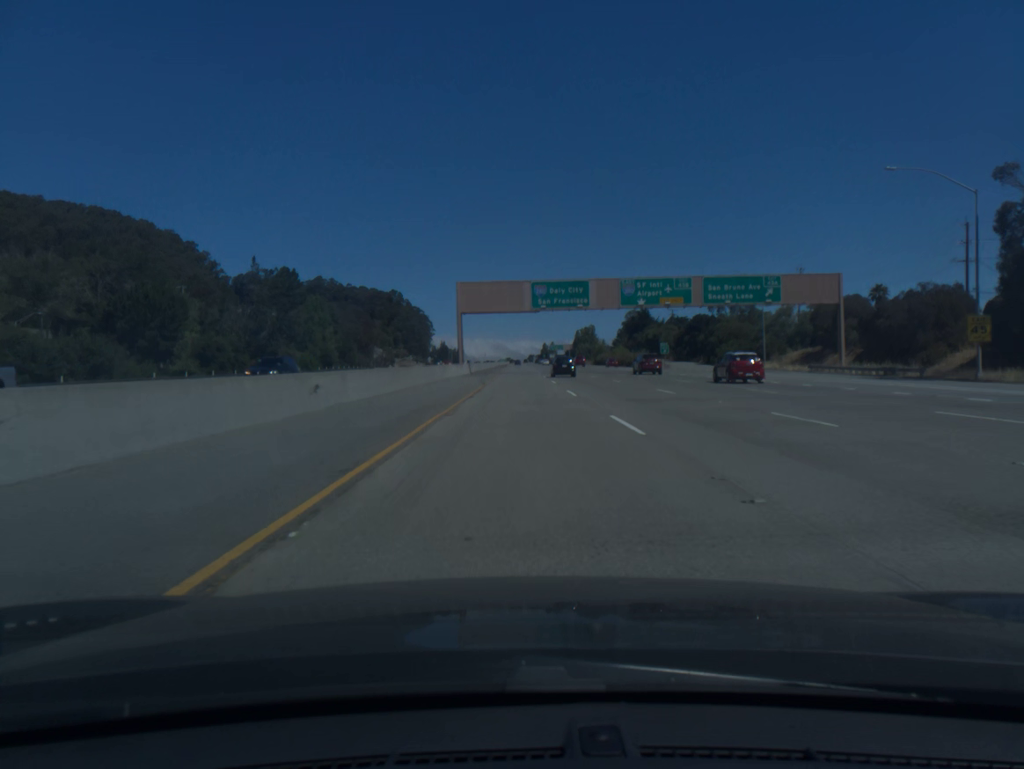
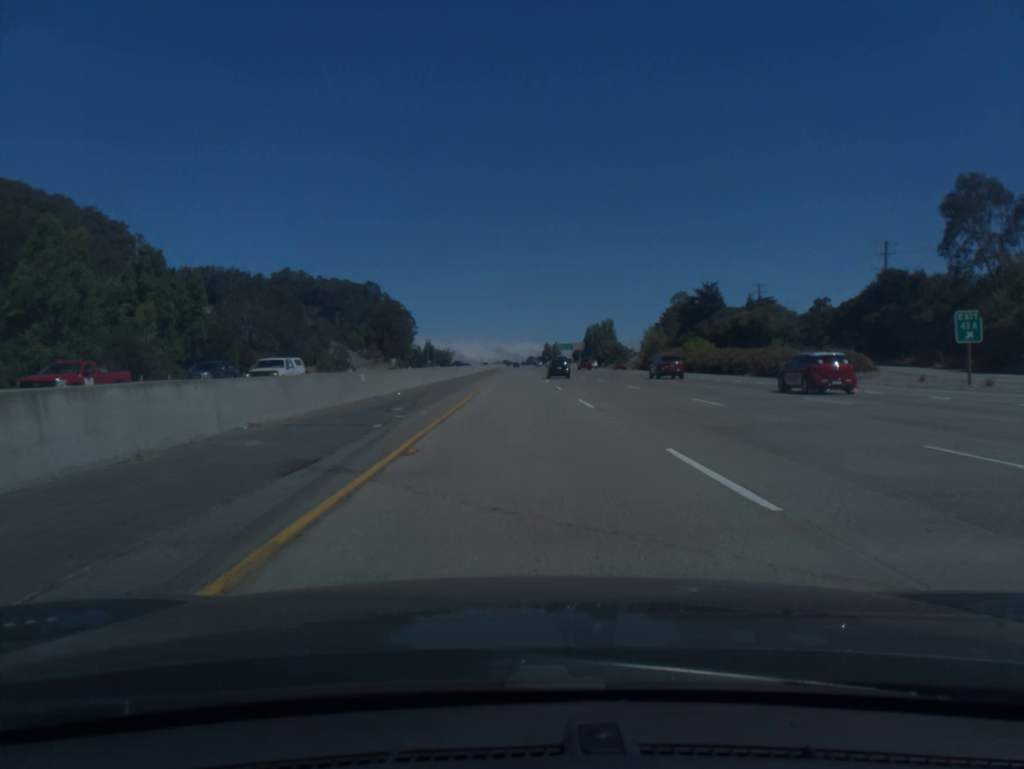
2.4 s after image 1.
(0.0, +79.6) m; 0°
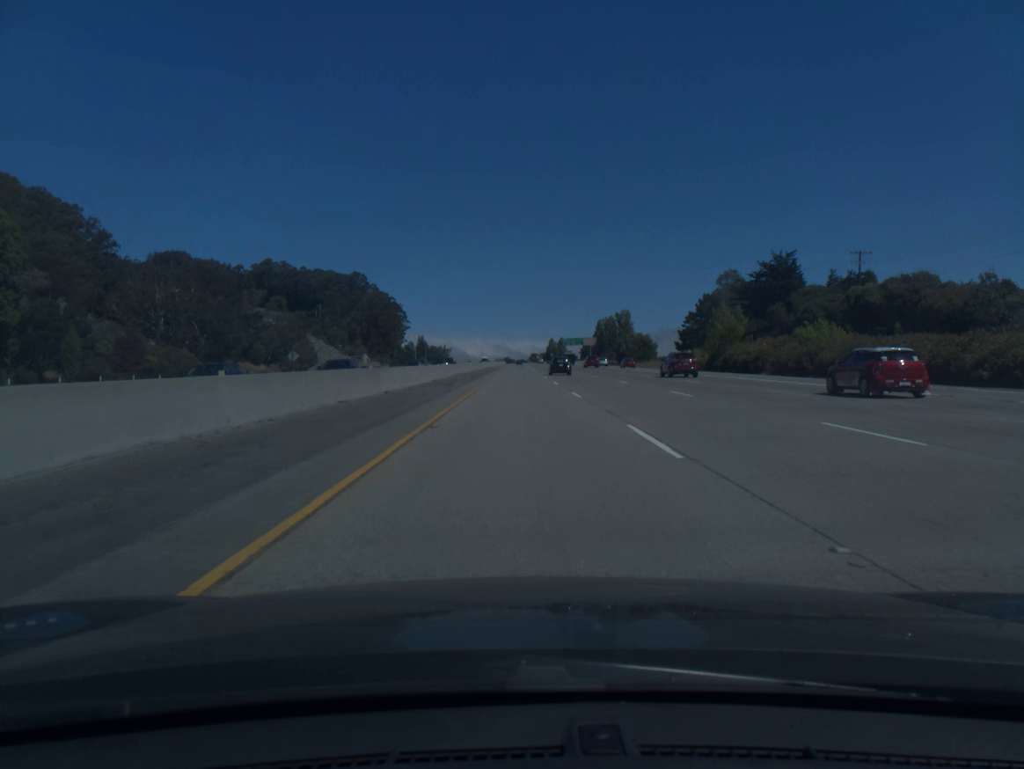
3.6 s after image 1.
(0.0, +40.1) m; 0°
